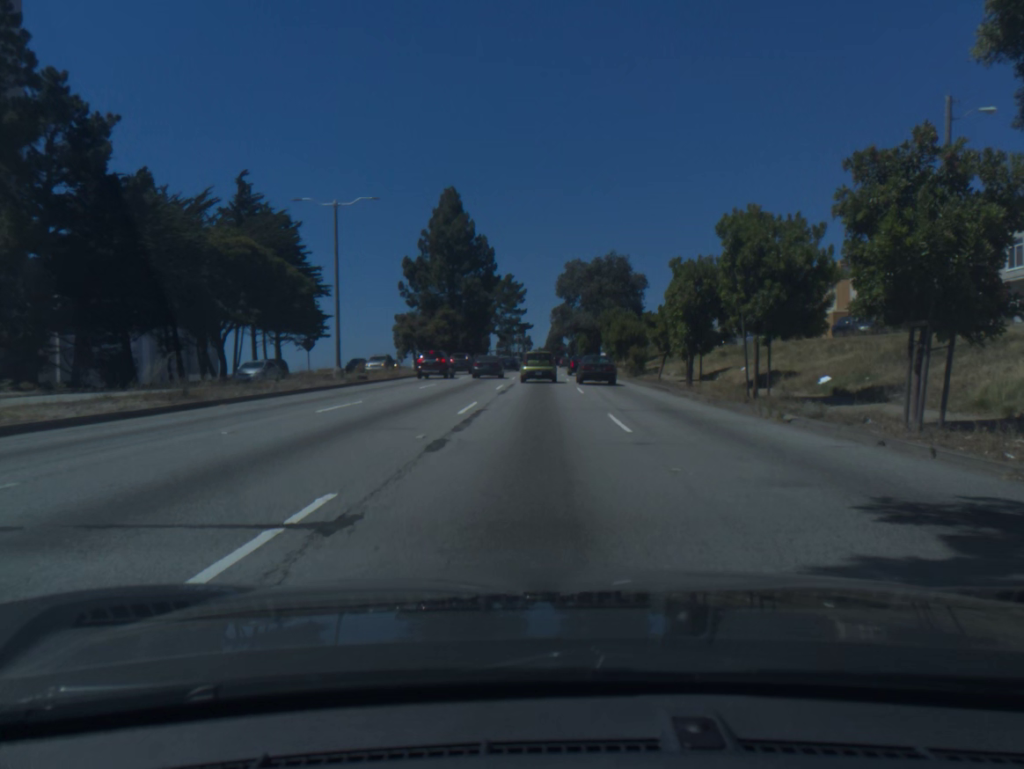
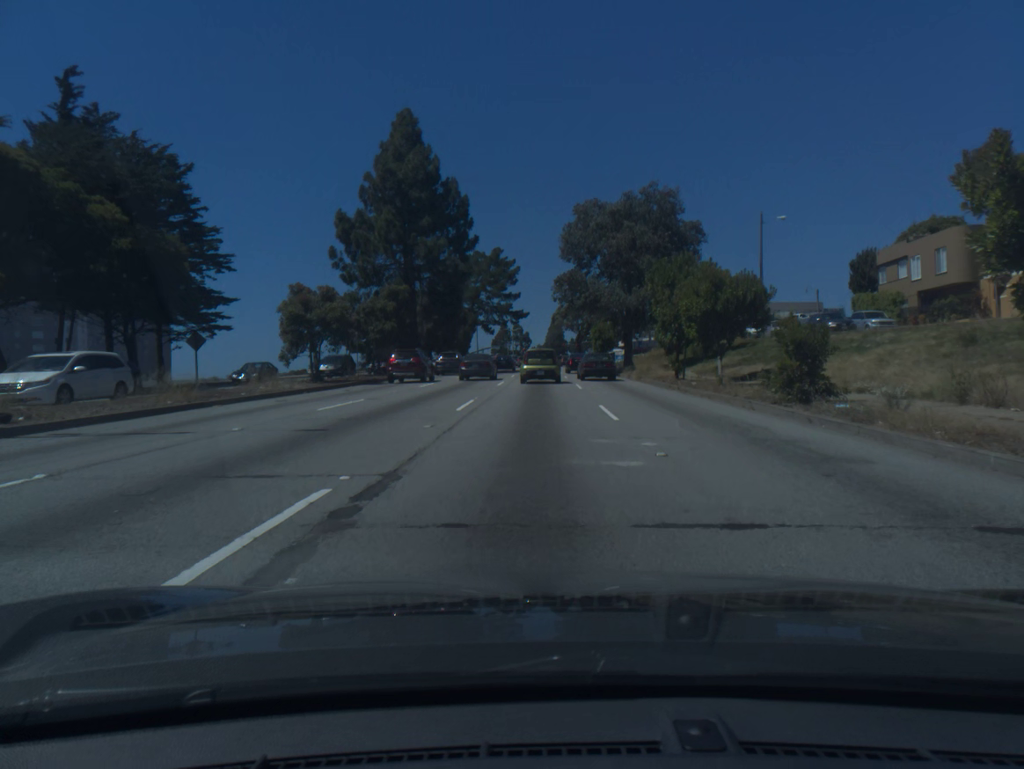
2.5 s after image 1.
(+0.1, +28.2) m; 0°
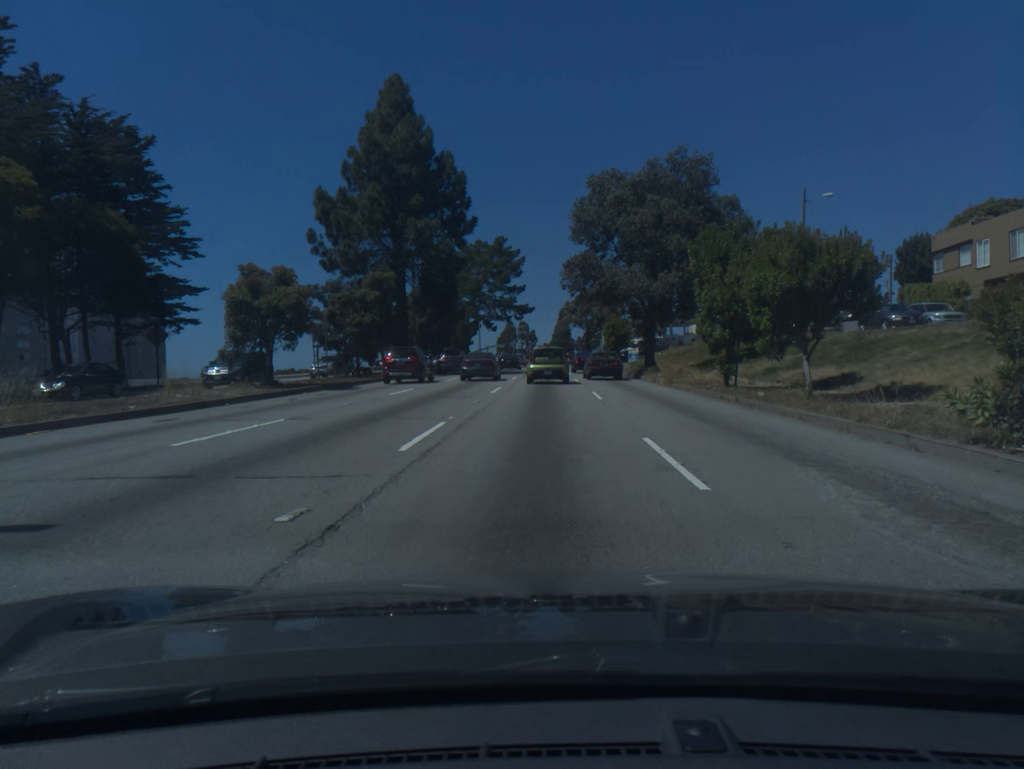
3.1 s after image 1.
(0.0, +7.5) m; -1°
